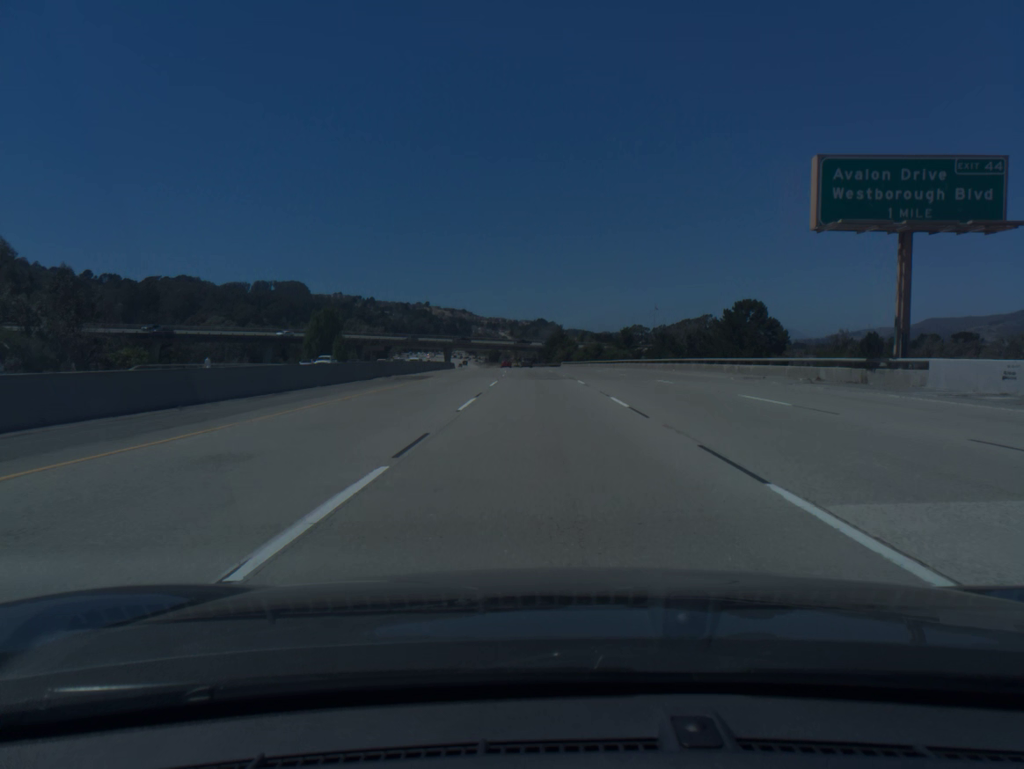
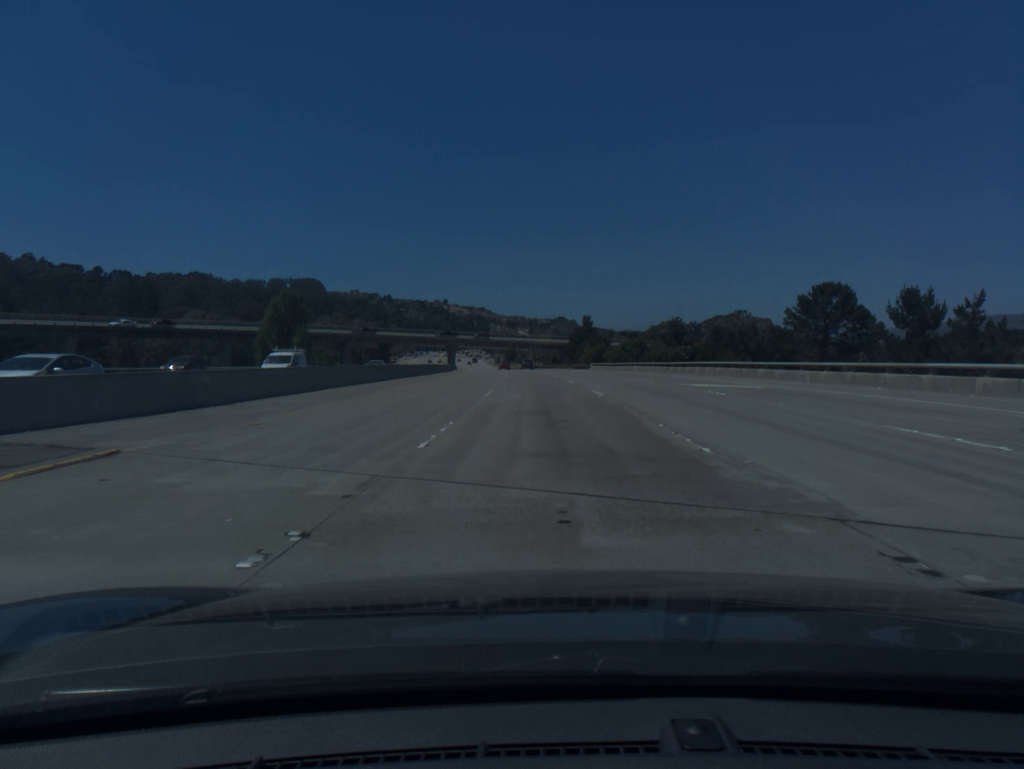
(-0.4, +37.1) m; -1°
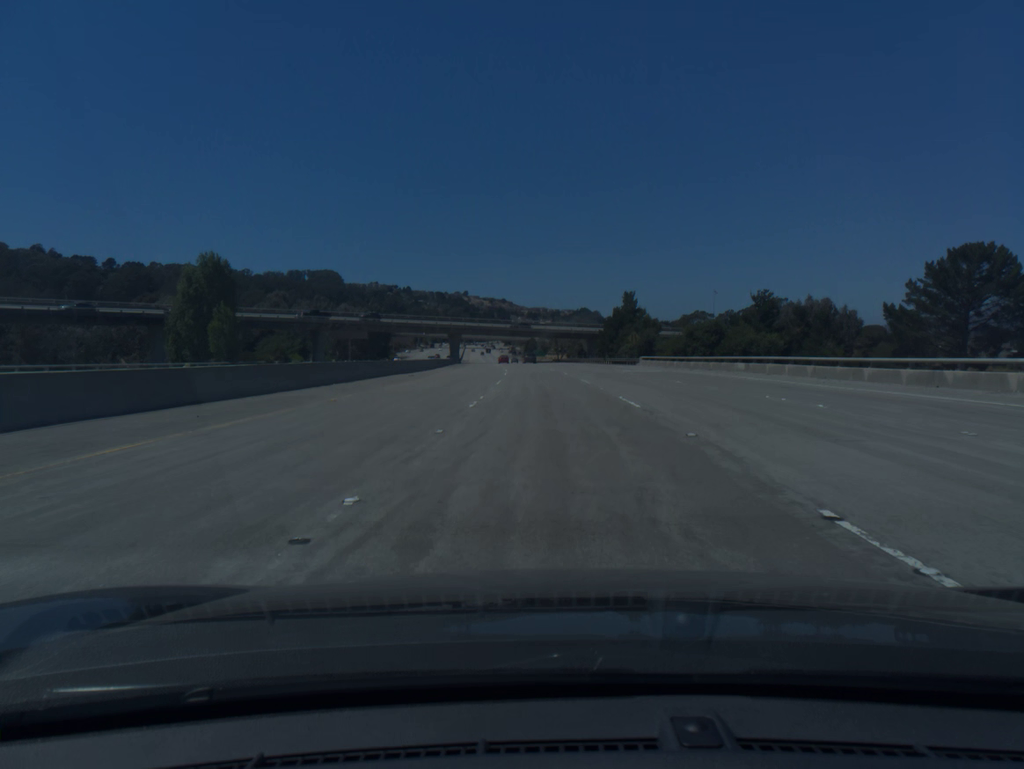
(-0.5, +37.2) m; -2°
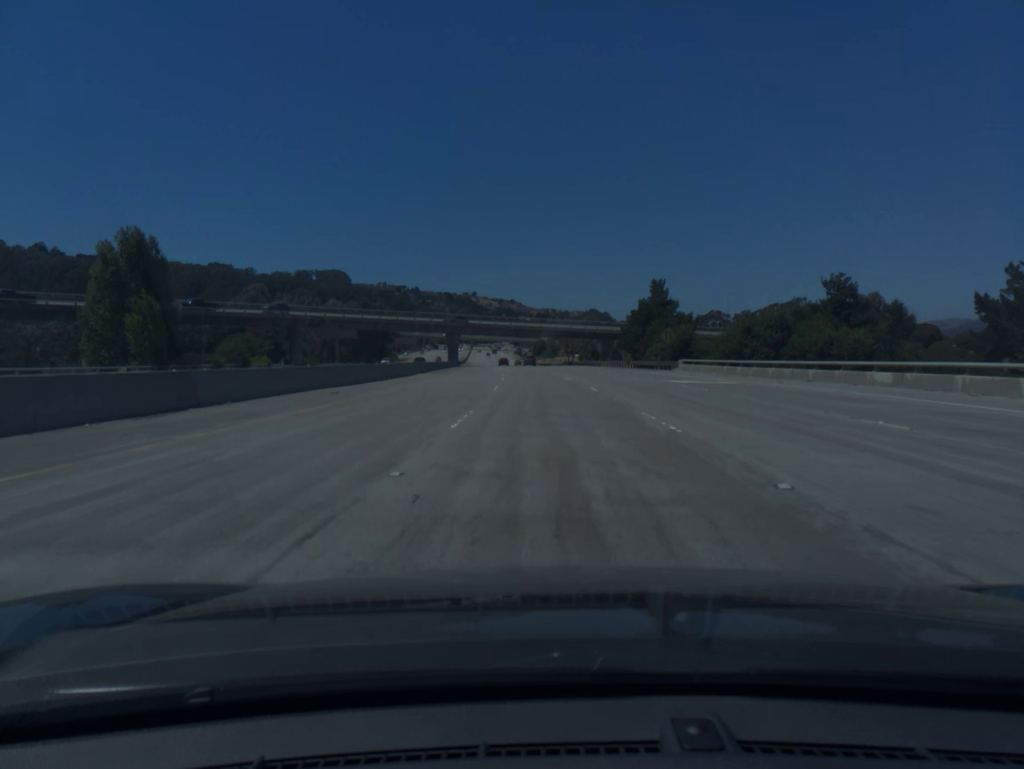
(-0.1, +18.7) m; -1°
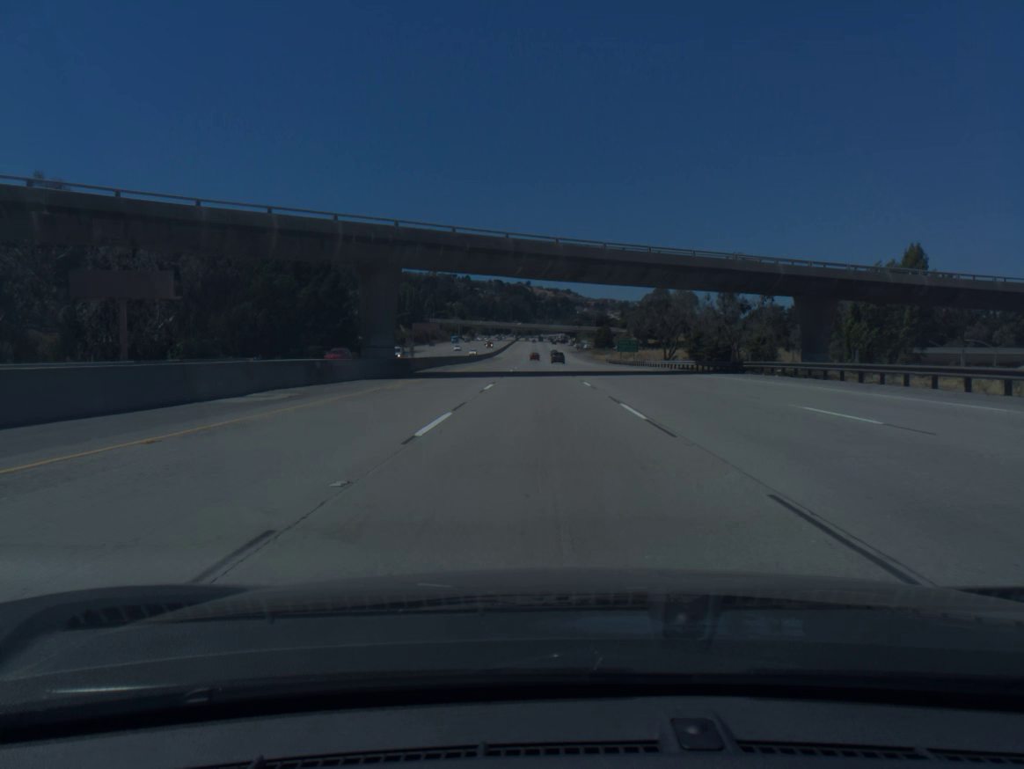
(-2.9, +93.8) m; -4°
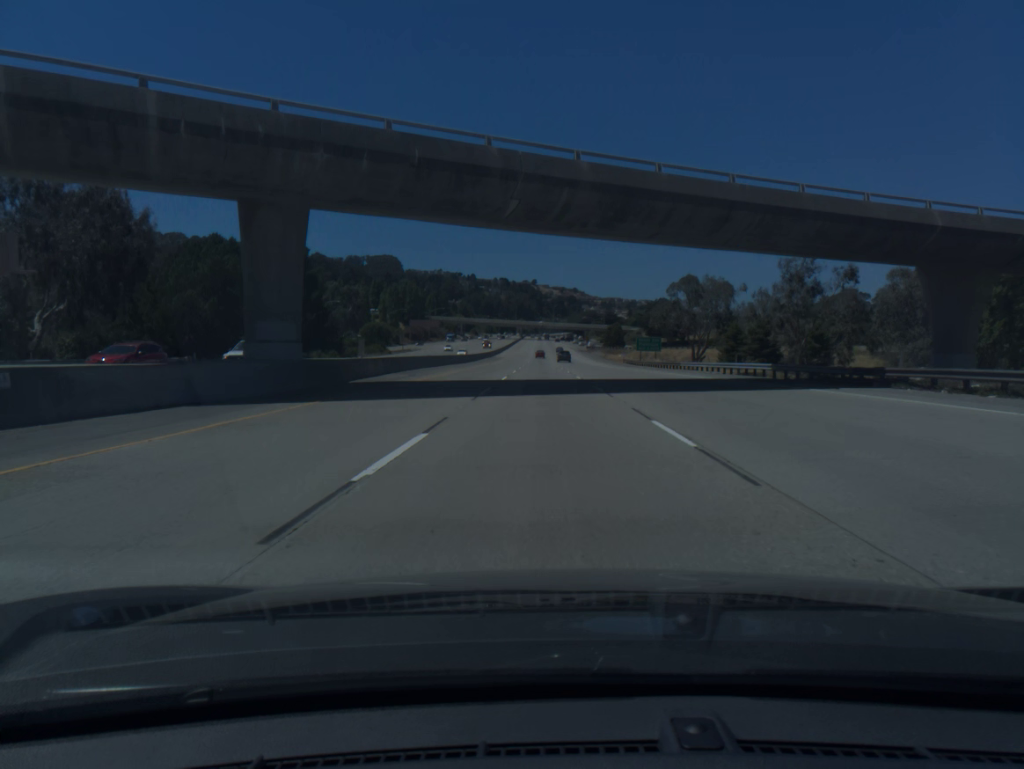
(-0.1, +18.8) m; 0°
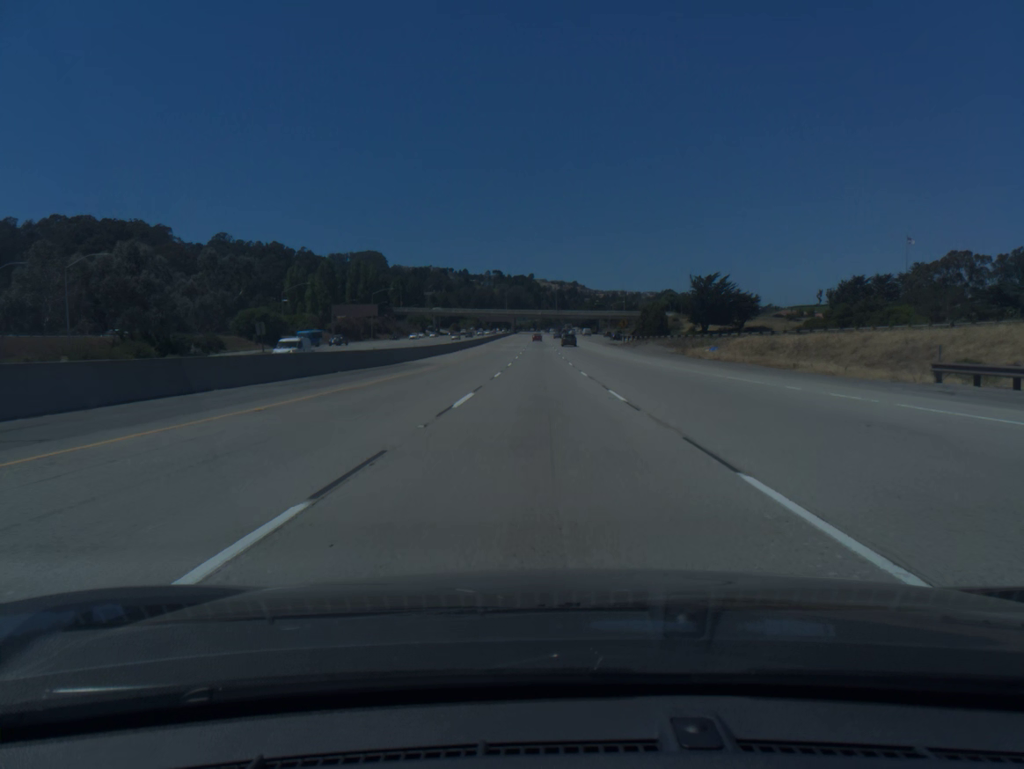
(-0.2, +93.5) m; 0°
